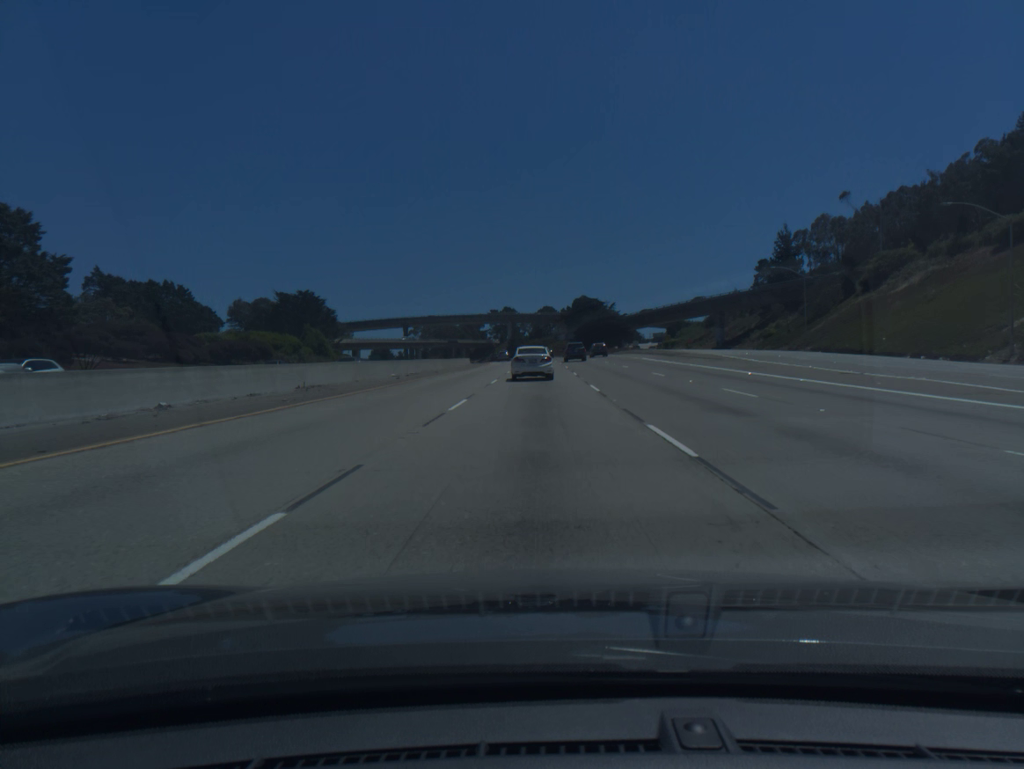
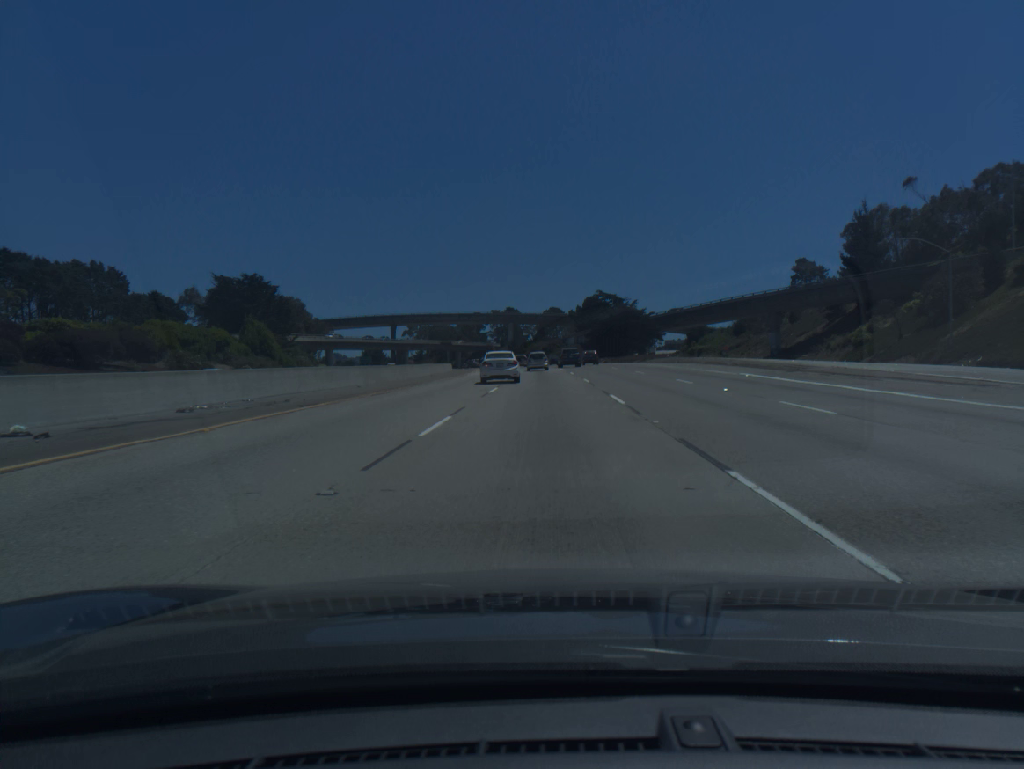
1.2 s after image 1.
(-0.2, +34.1) m; 0°
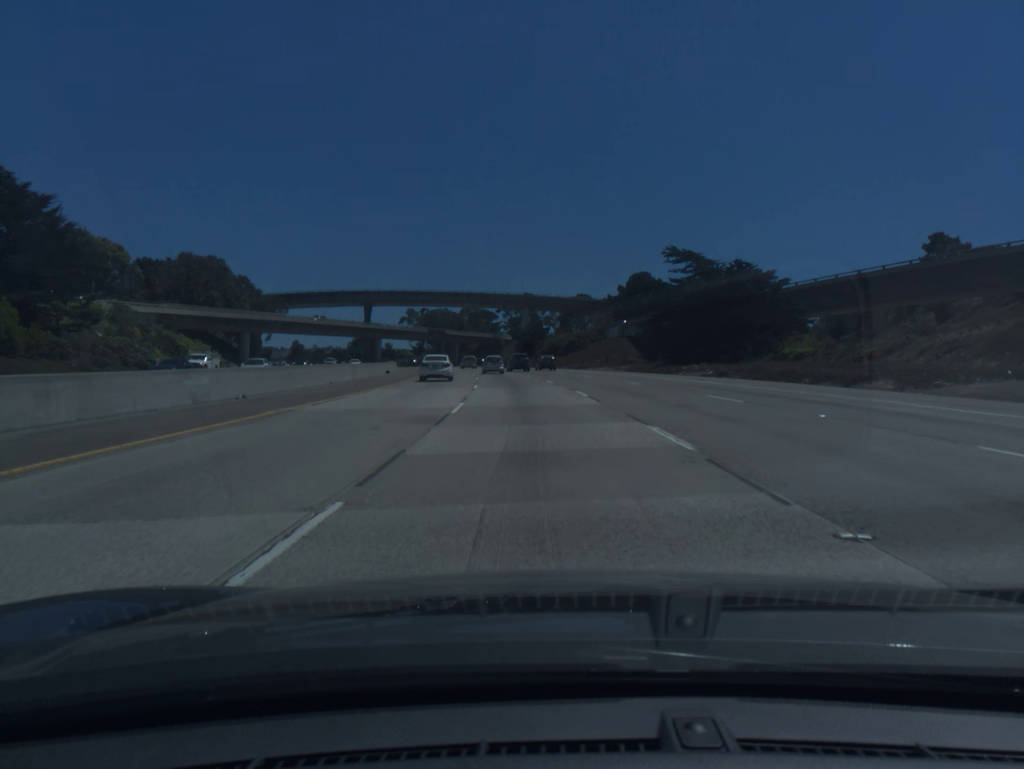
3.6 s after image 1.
(-0.3, +67.1) m; -1°
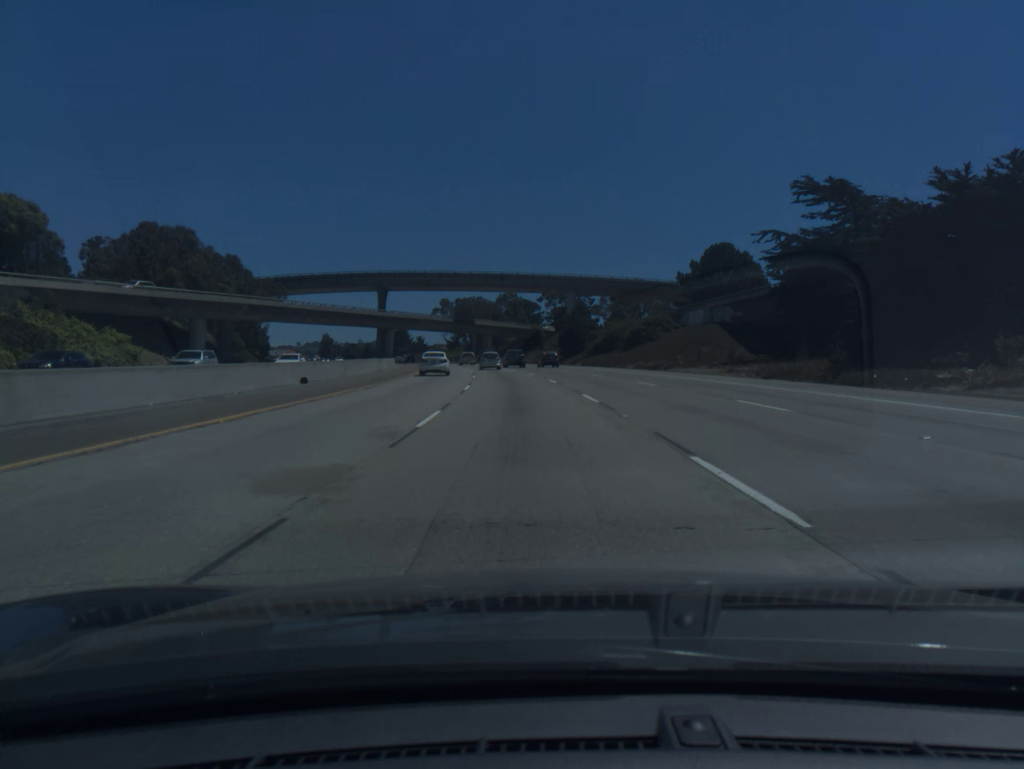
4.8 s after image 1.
(-0.9, +33.5) m; -3°
